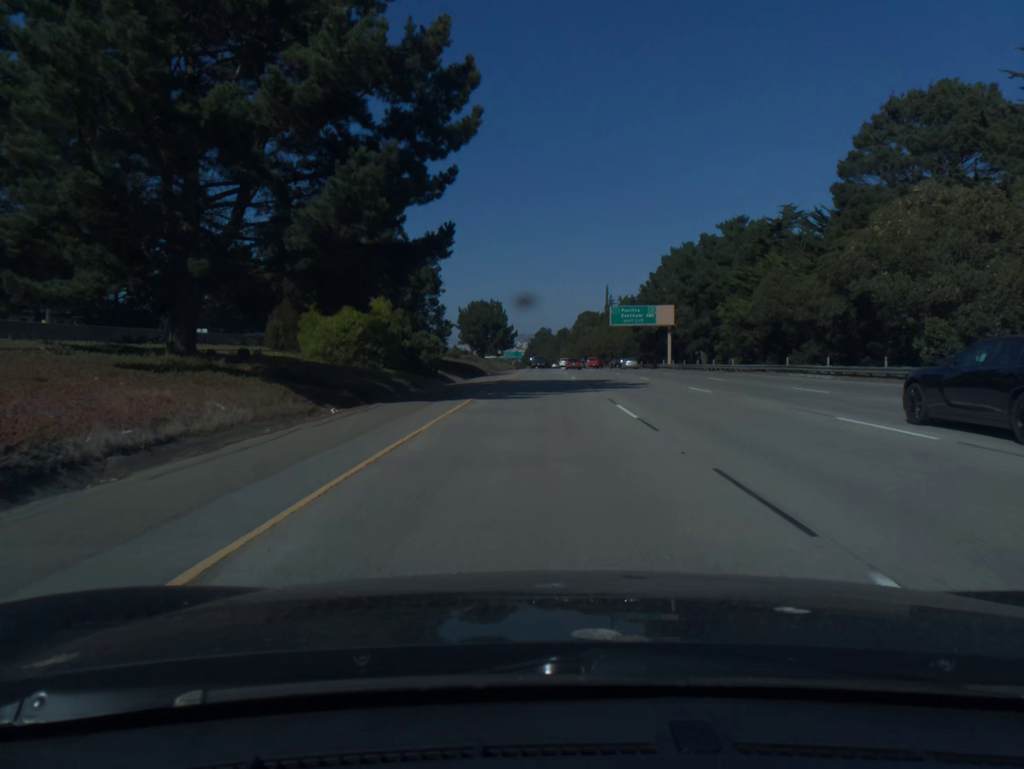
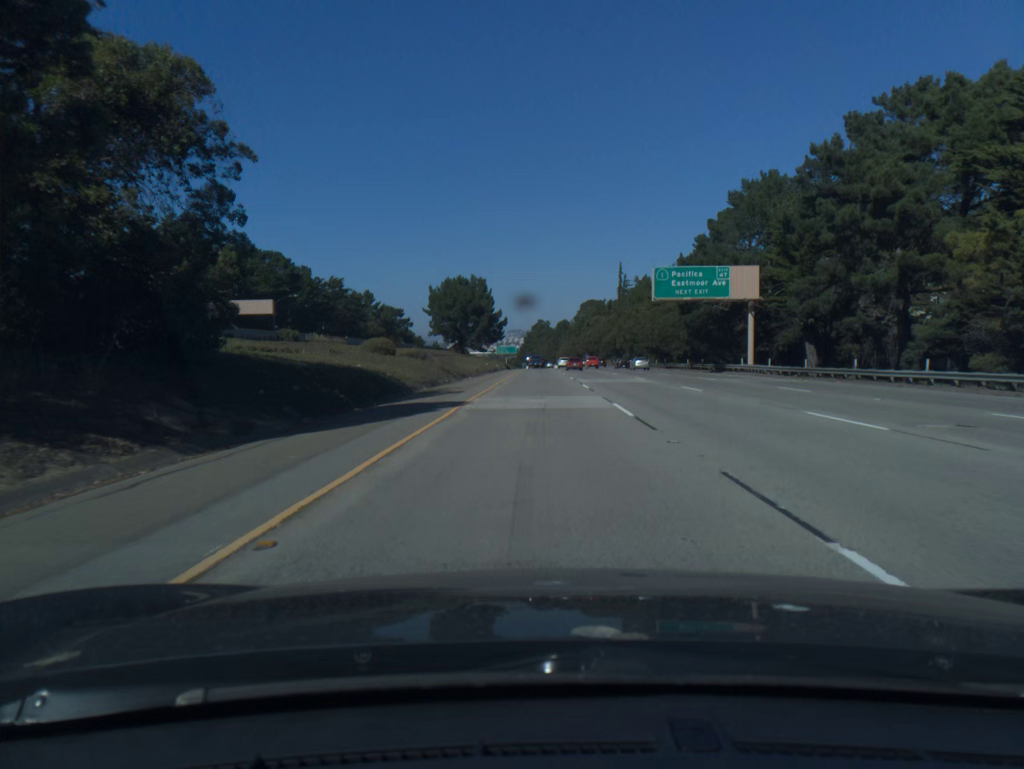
(0.0, +42.3) m; 0°
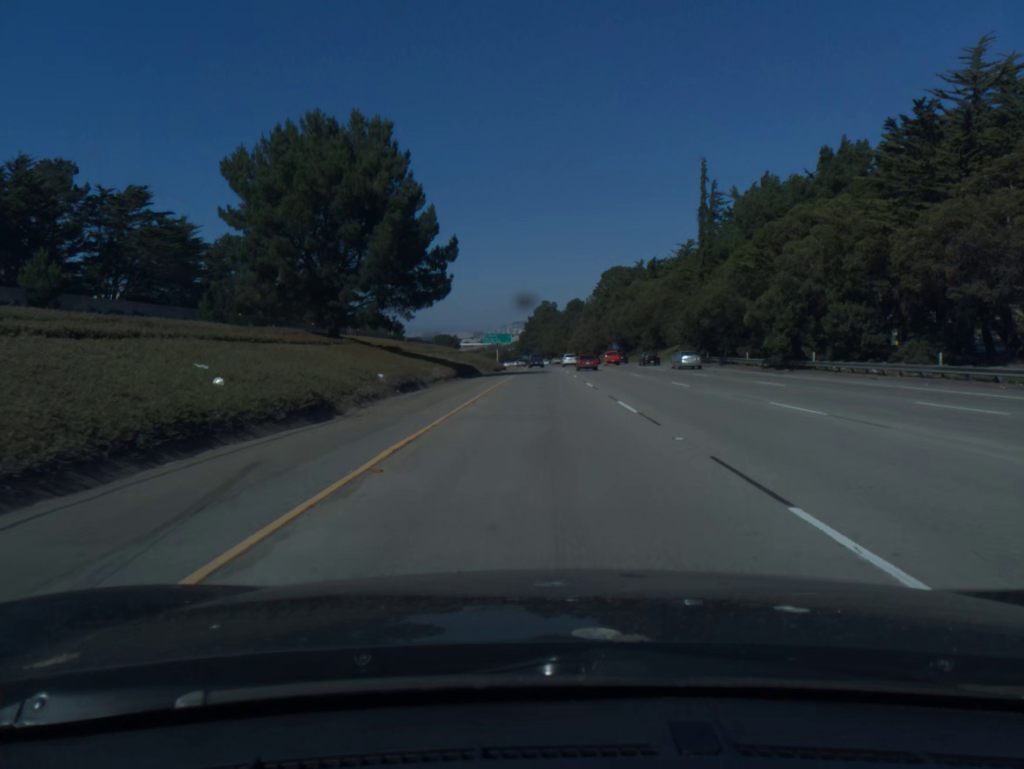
(-0.2, +84.6) m; 0°
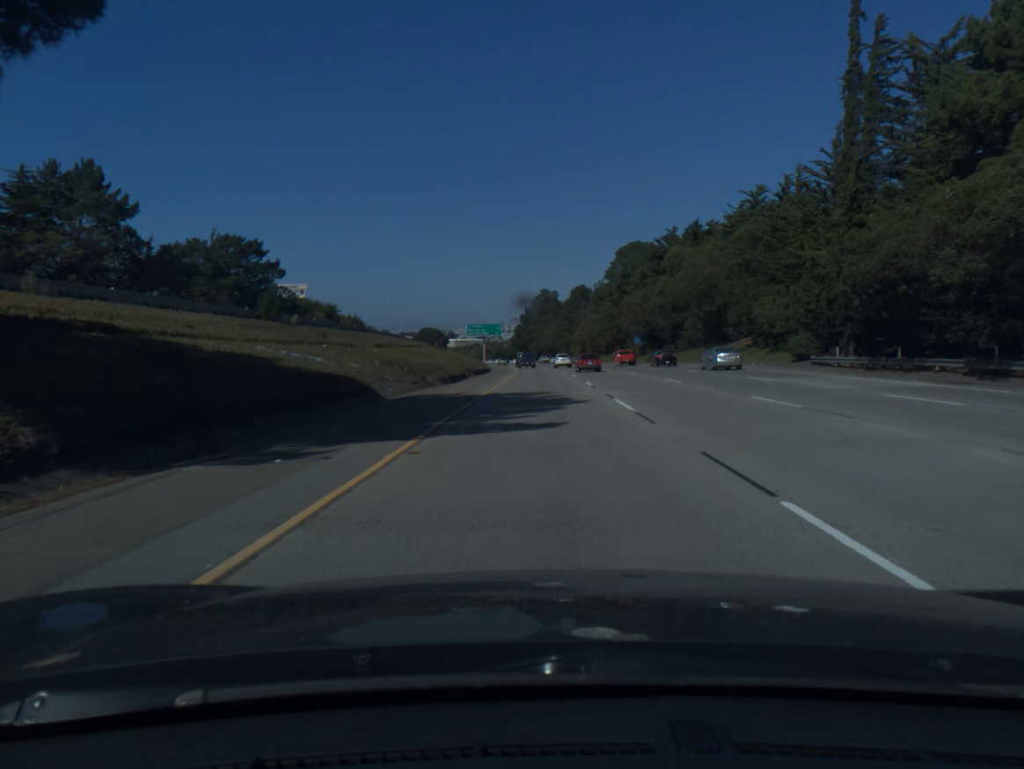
(0.0, +42.2) m; 0°
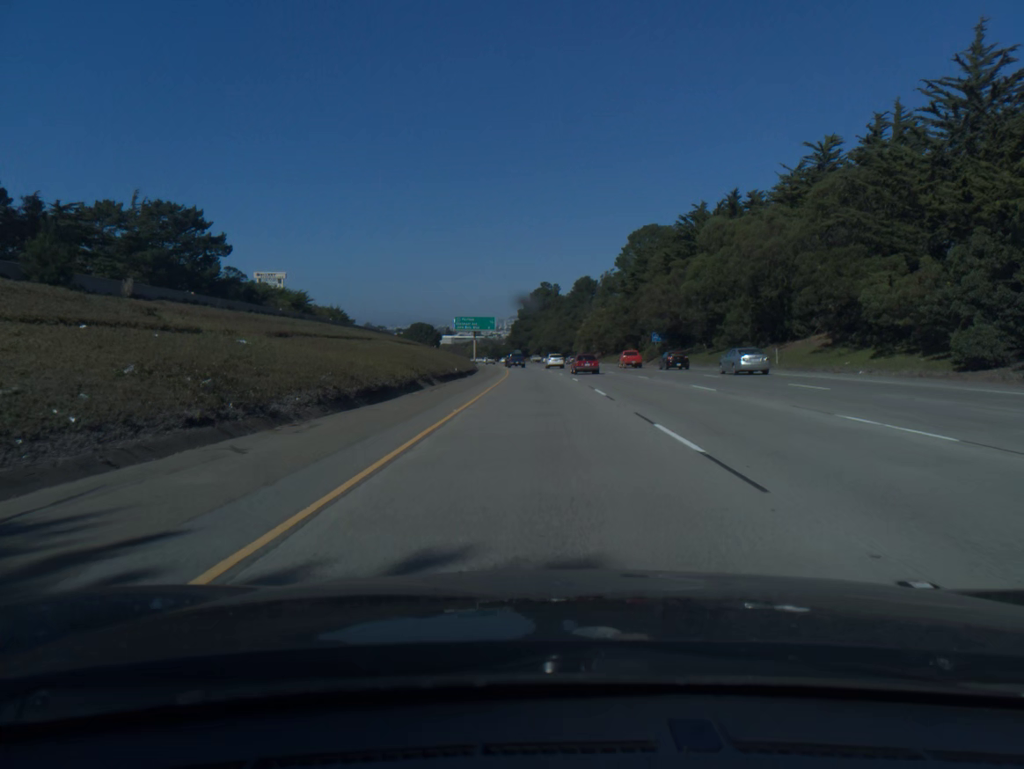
(0.0, +21.1) m; 0°
